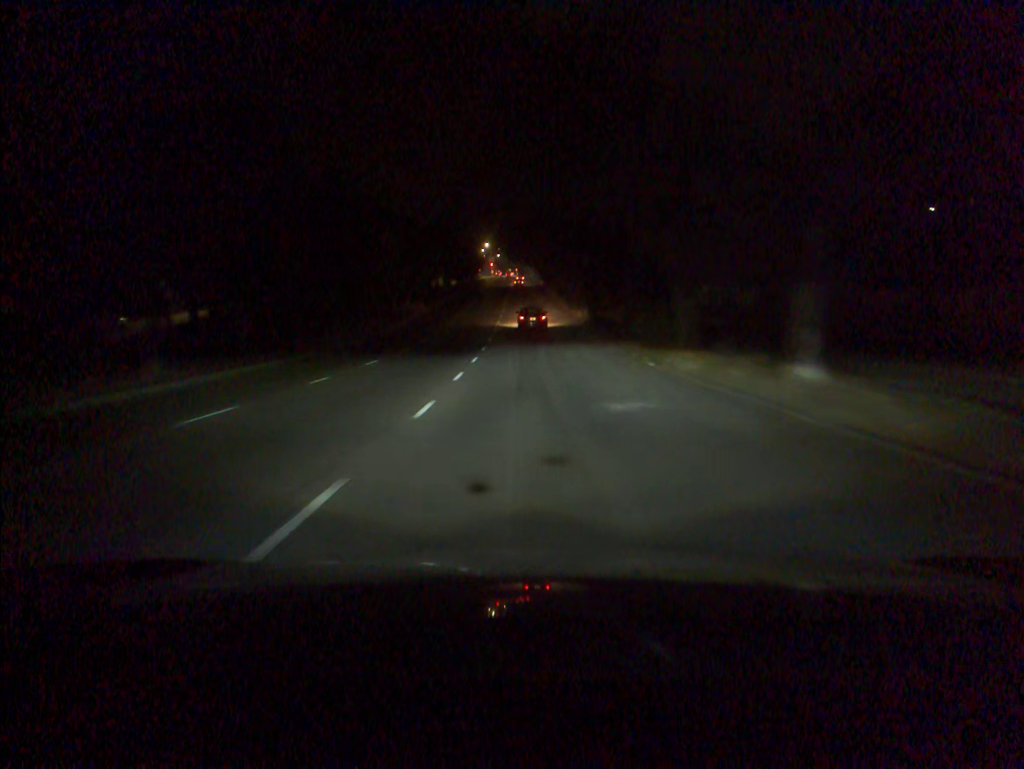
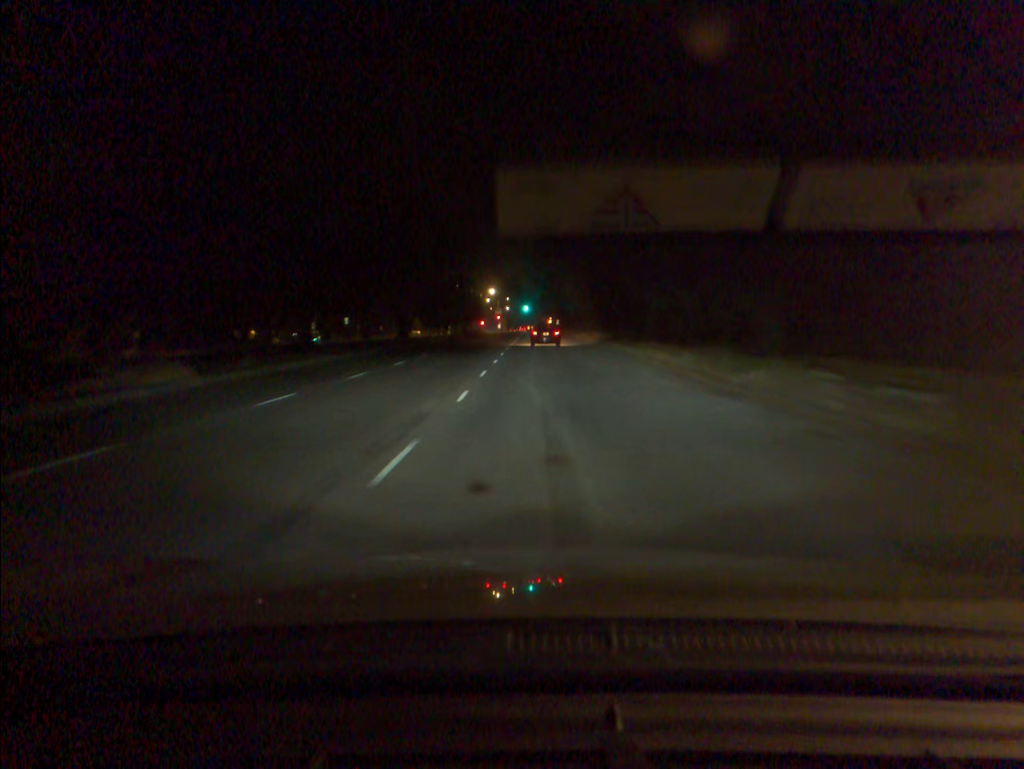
(-0.5, +55.3) m; -1°
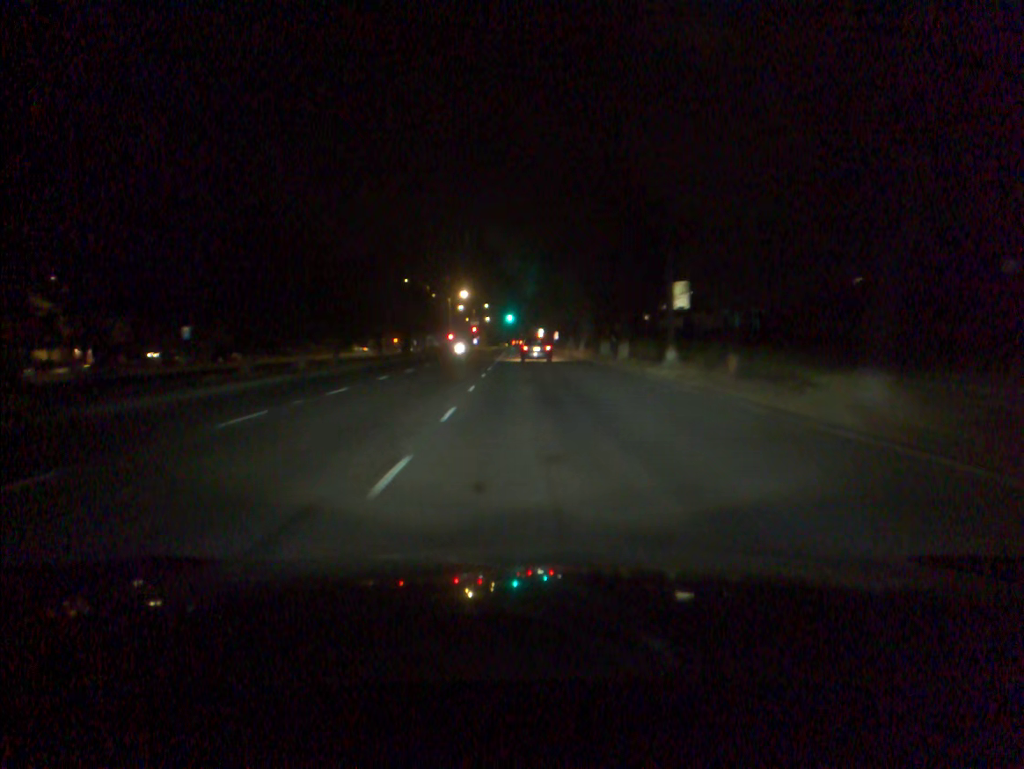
(+0.3, +51.4) m; +1°
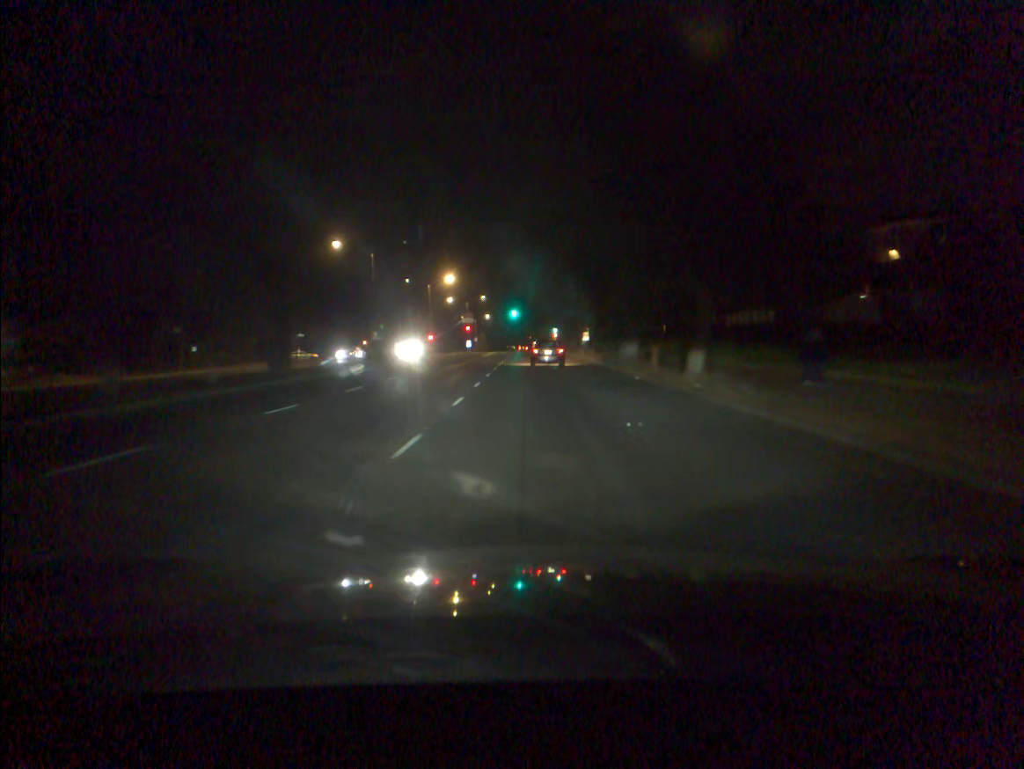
(-0.1, +40.6) m; -1°
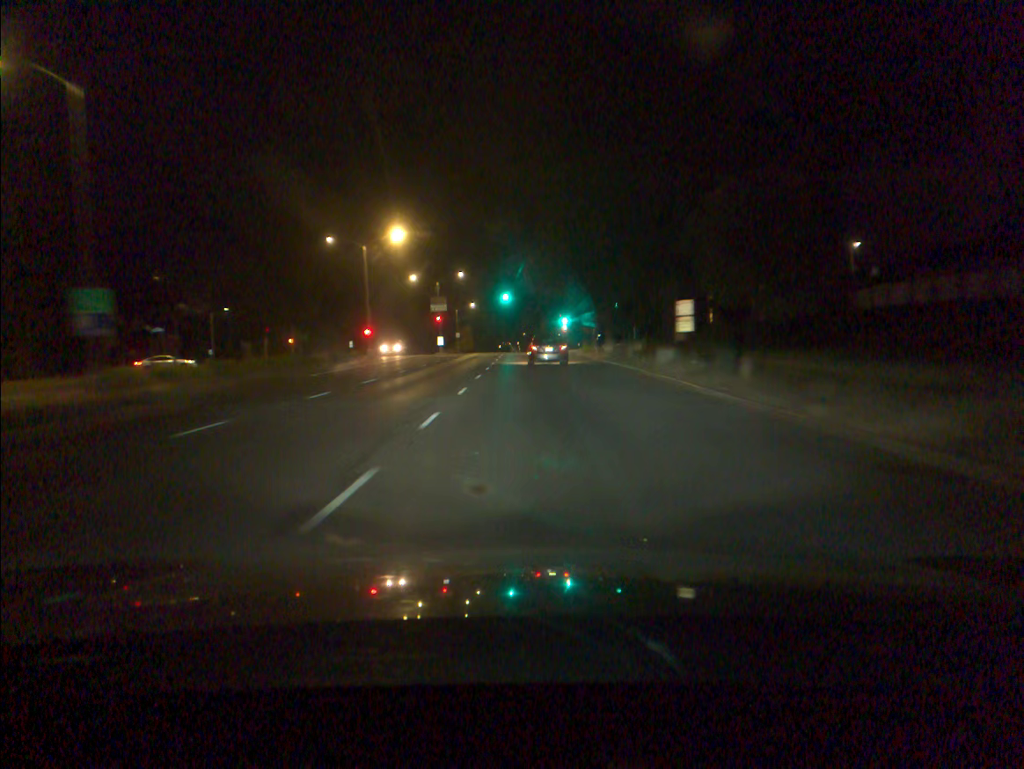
(0.0, +40.2) m; 0°
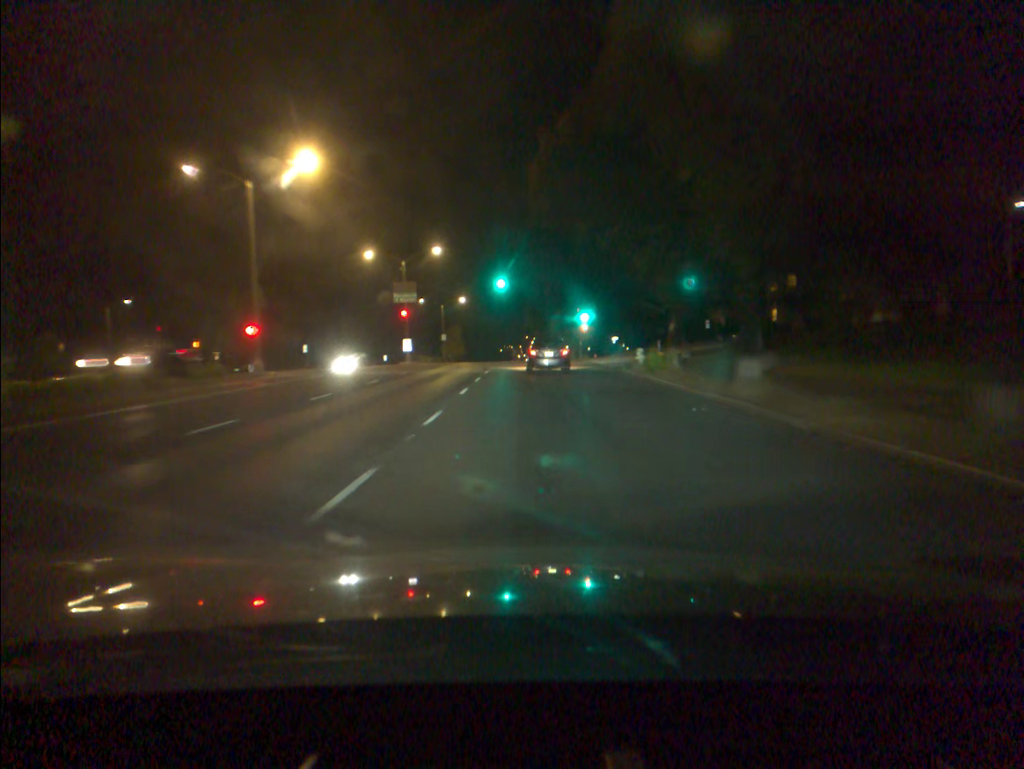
(0.0, +28.2) m; 0°
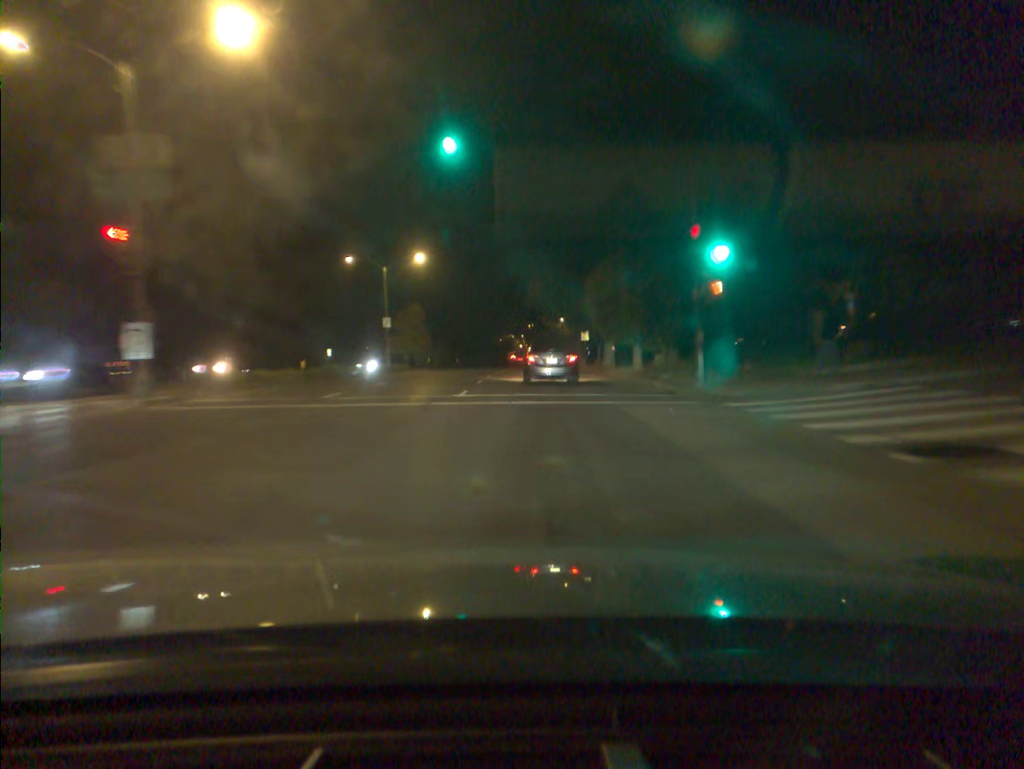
(0.0, +45.0) m; 0°
